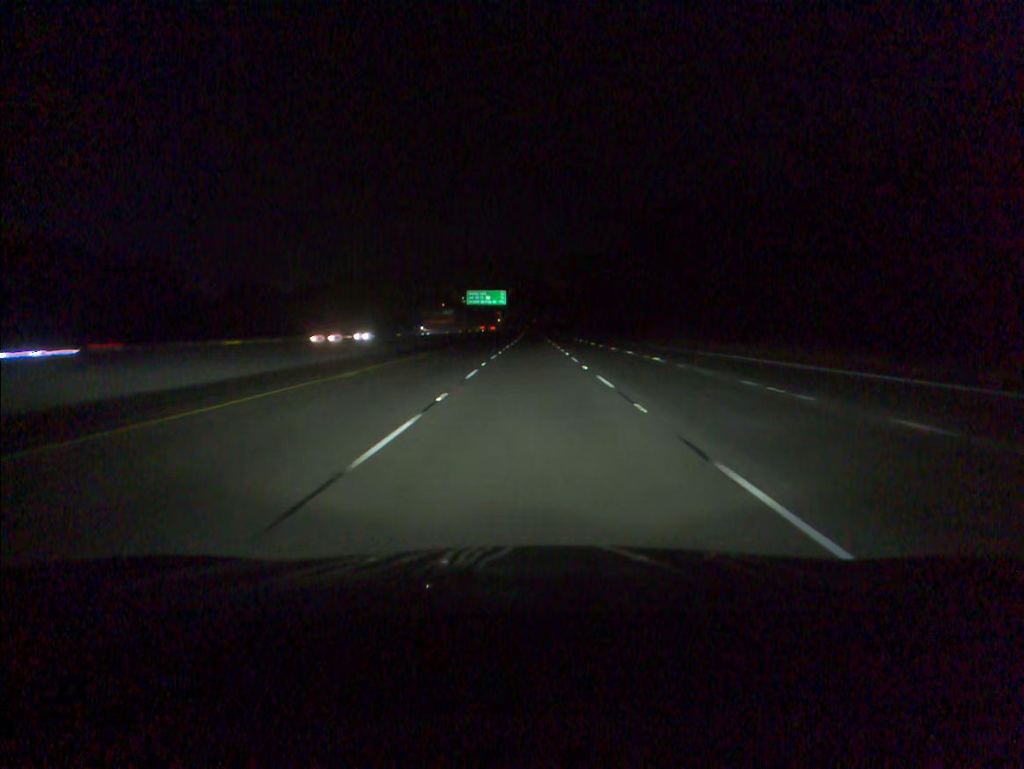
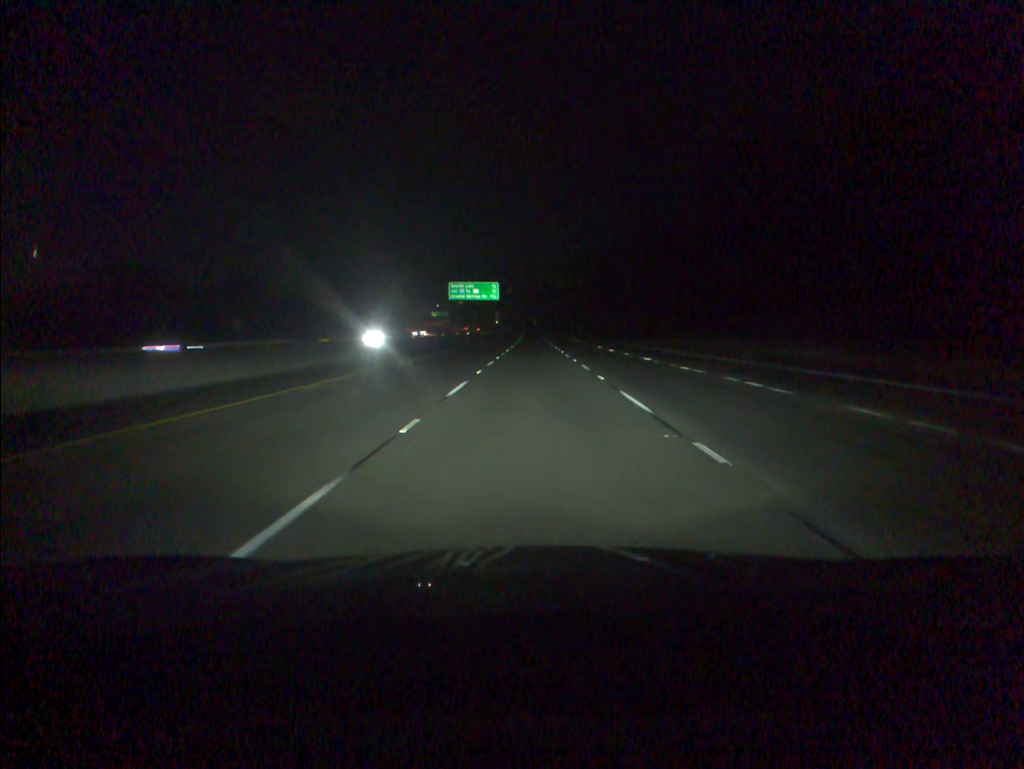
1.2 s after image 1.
(0.0, +33.6) m; 0°
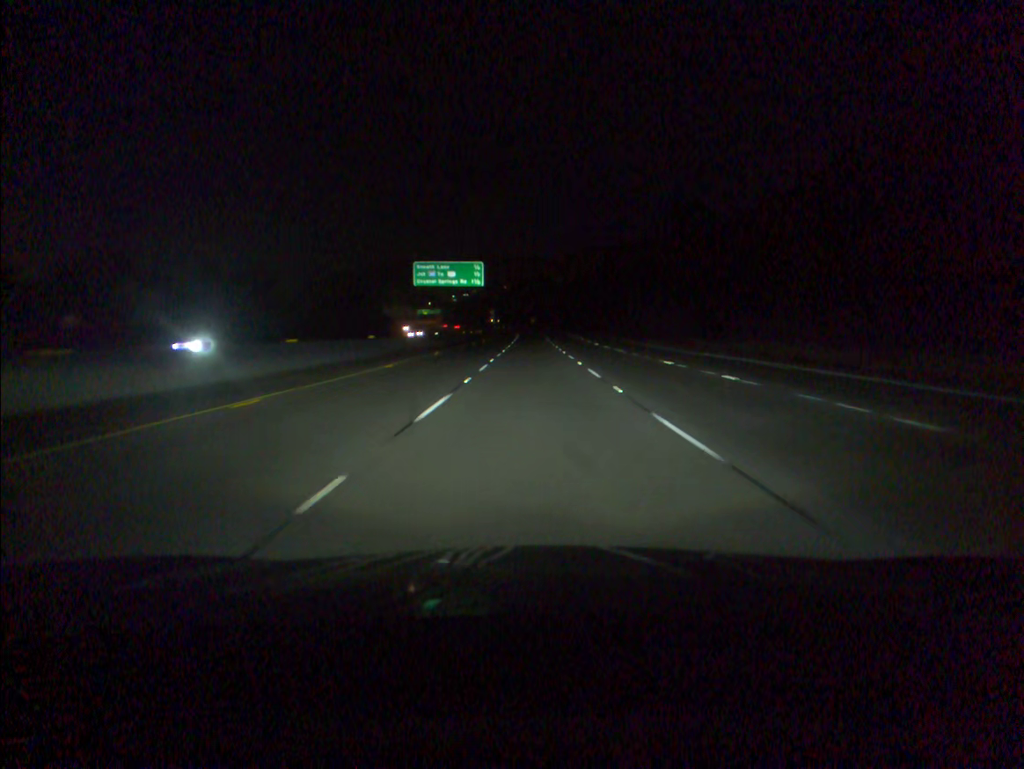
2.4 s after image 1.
(0.0, +33.5) m; 0°
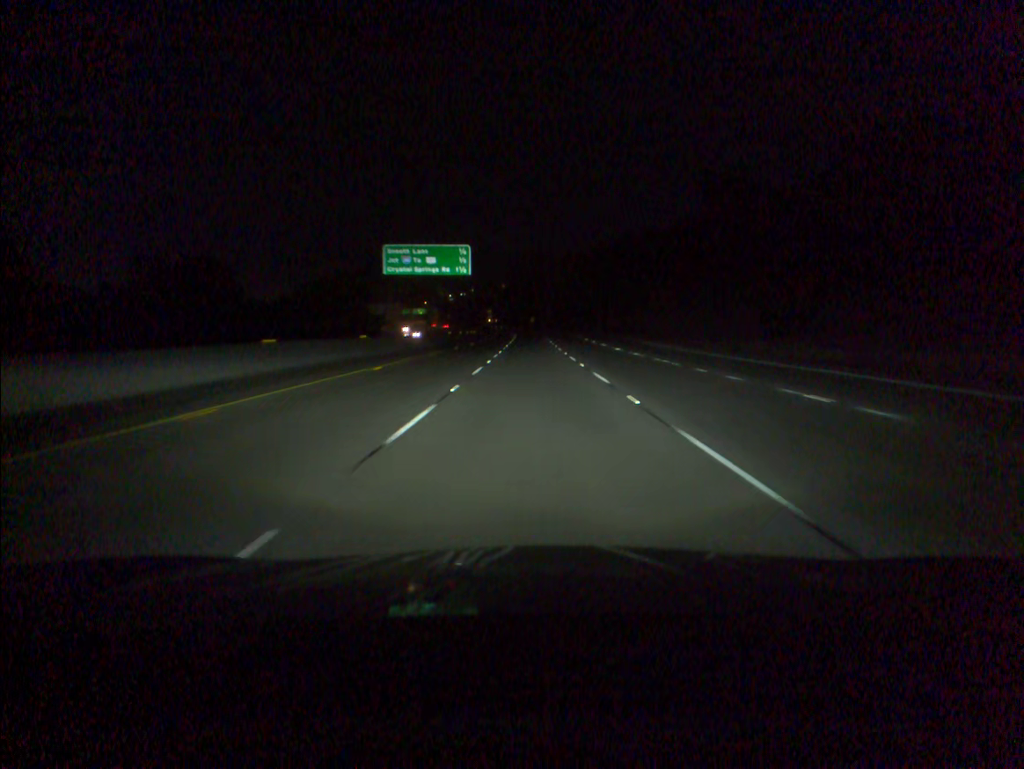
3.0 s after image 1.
(0.0, +16.7) m; 0°
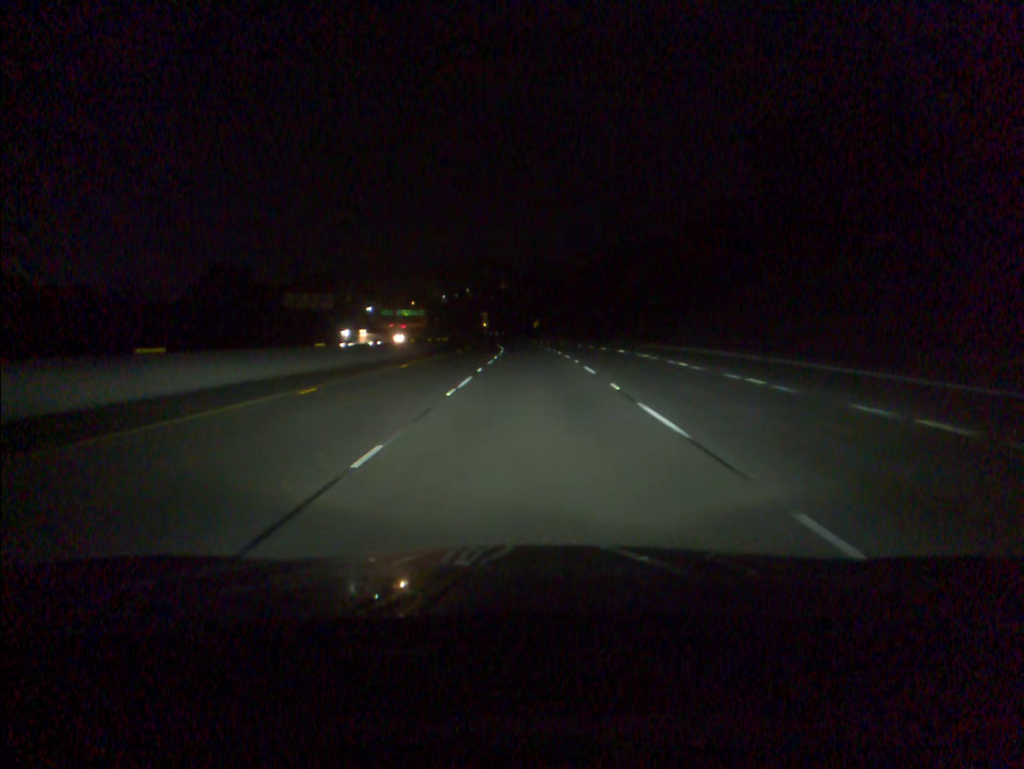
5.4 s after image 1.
(-0.1, +66.9) m; 0°
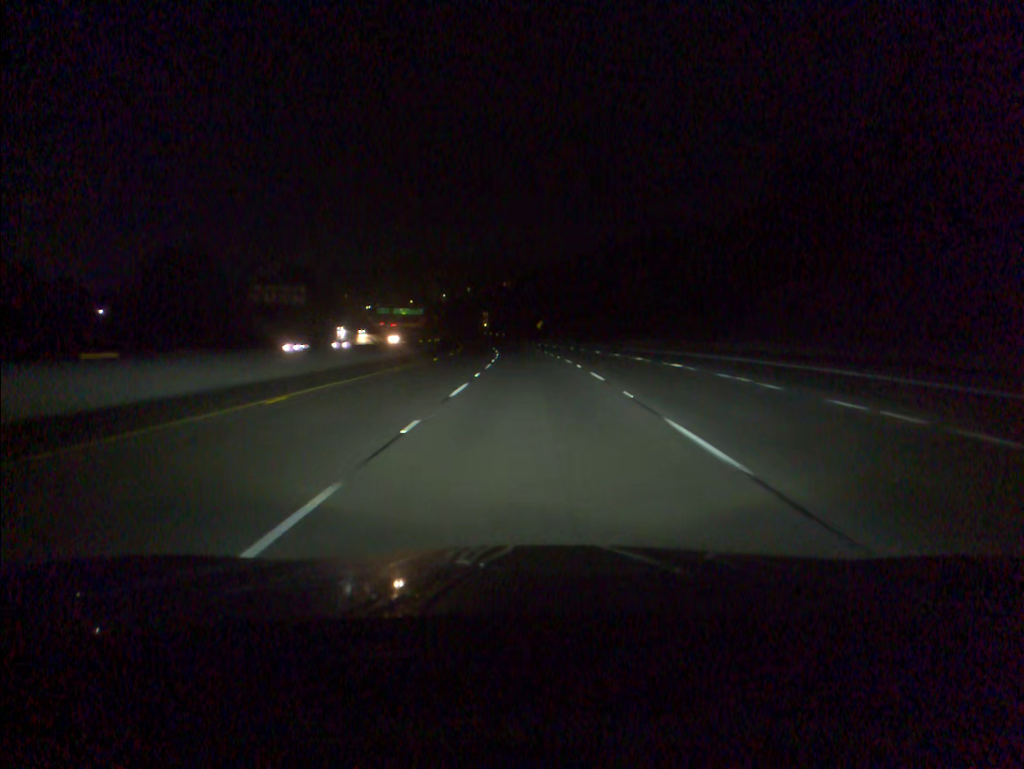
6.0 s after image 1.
(0.0, +16.8) m; 0°
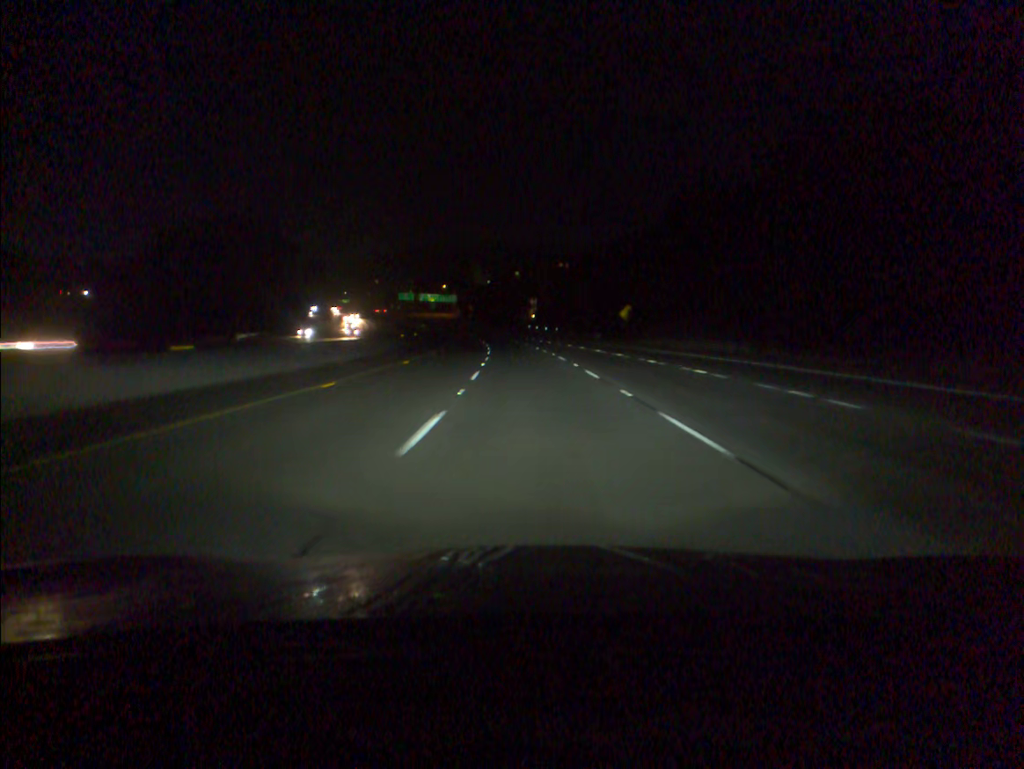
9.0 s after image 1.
(-2.3, +84.3) m; -4°
